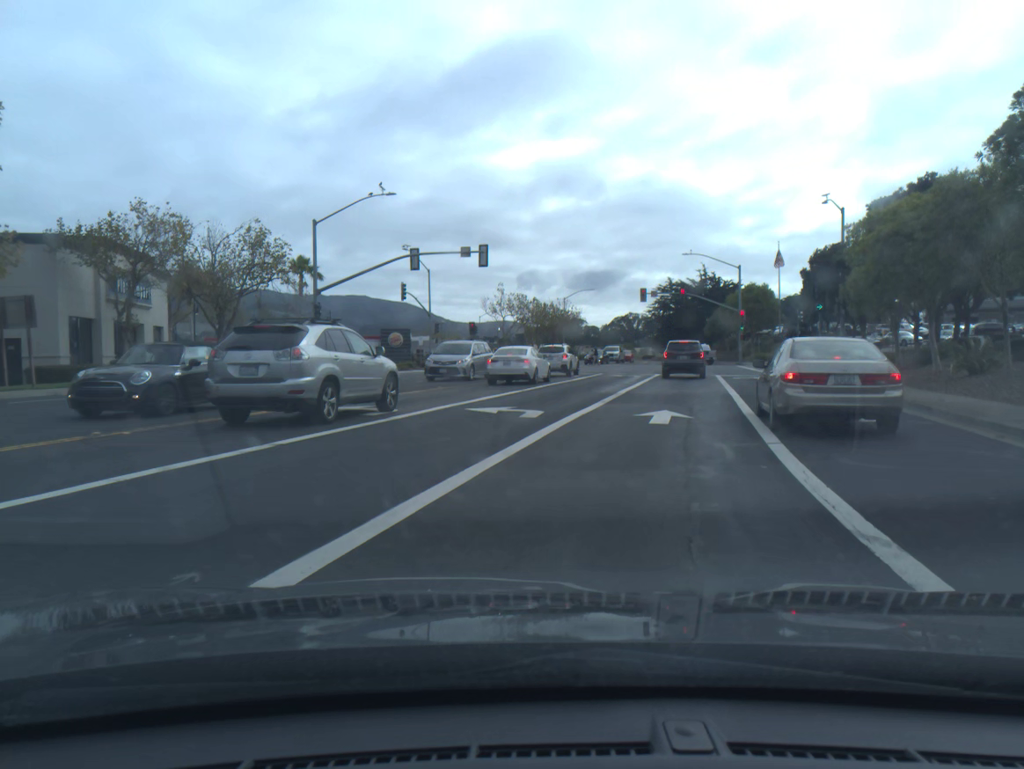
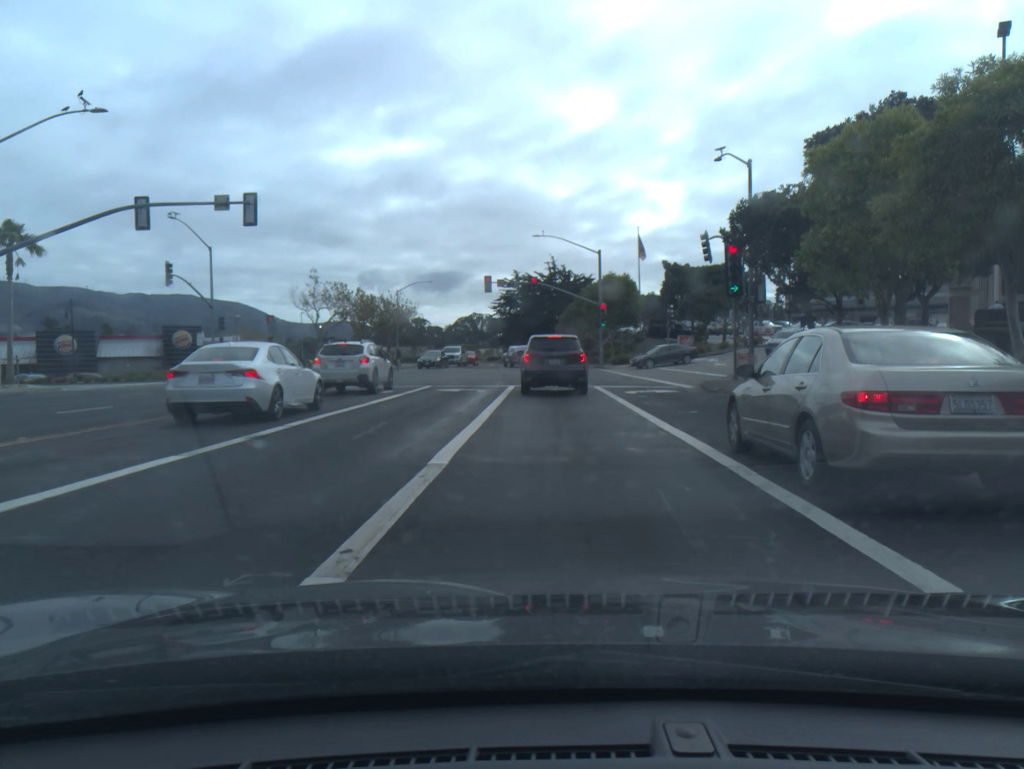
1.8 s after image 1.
(+1.4, +14.0) m; +11°
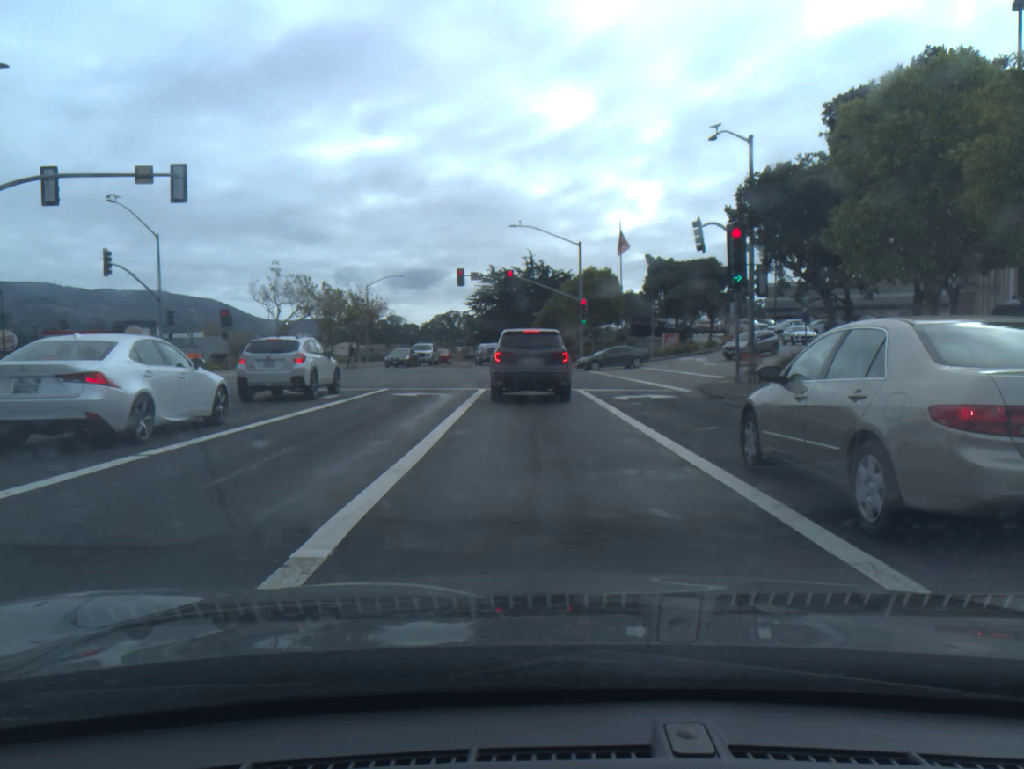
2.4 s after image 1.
(0.0, +4.0) m; +1°
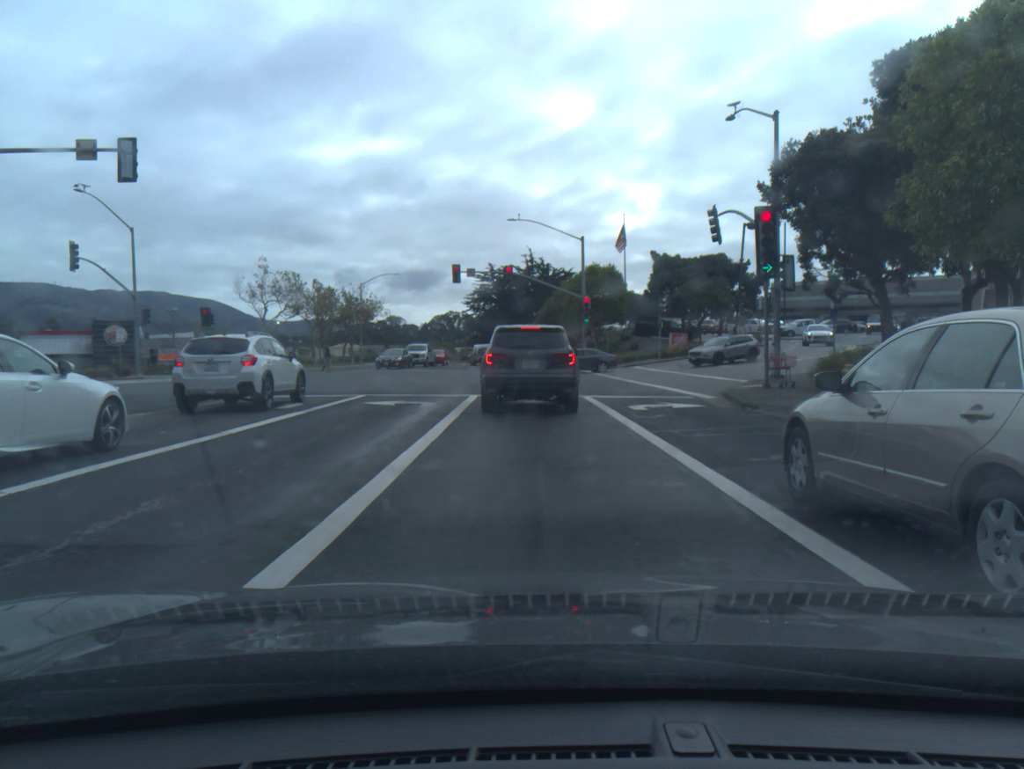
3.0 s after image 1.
(0.0, +3.4) m; 0°
